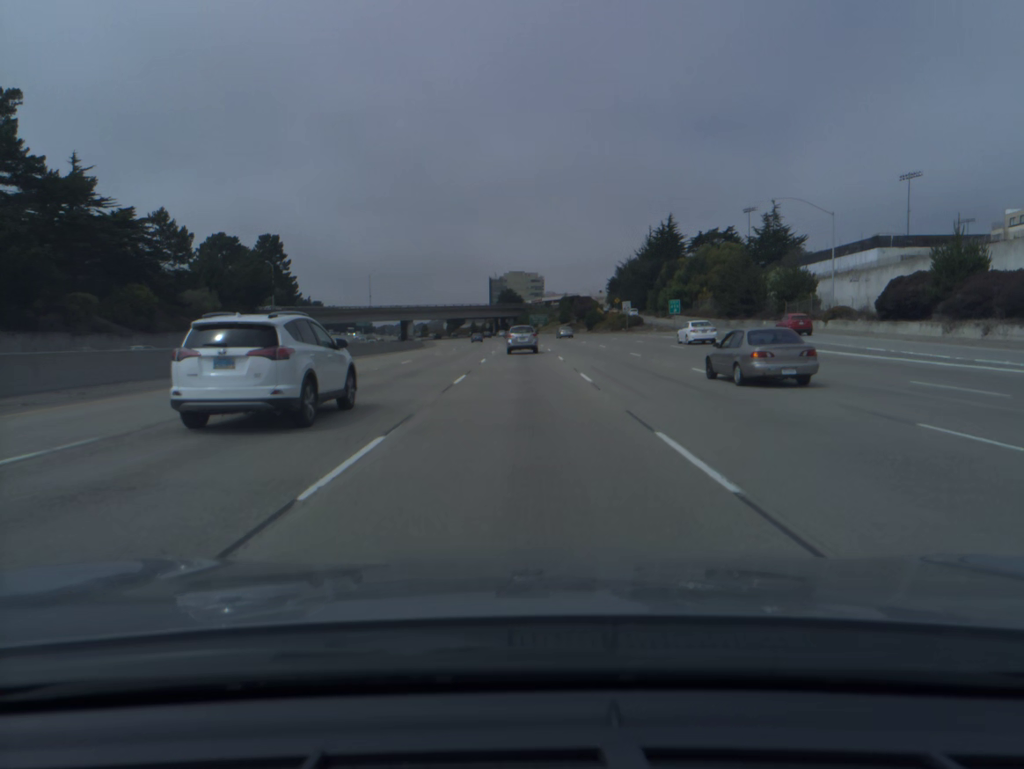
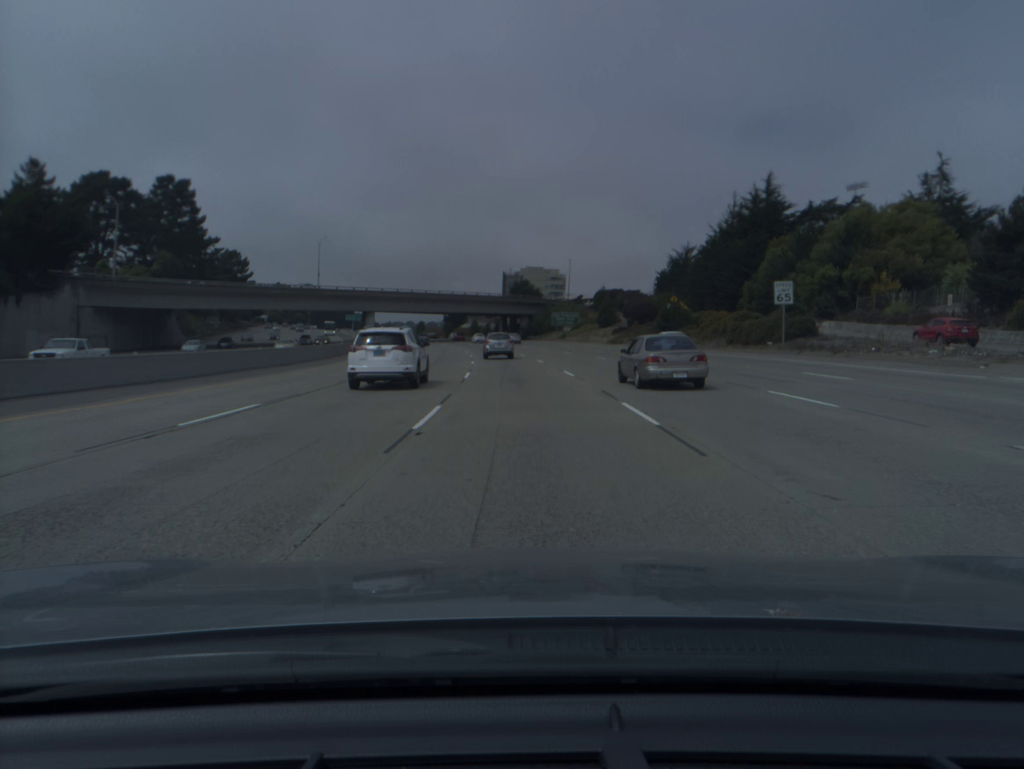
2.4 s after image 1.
(-0.5, +65.9) m; -1°
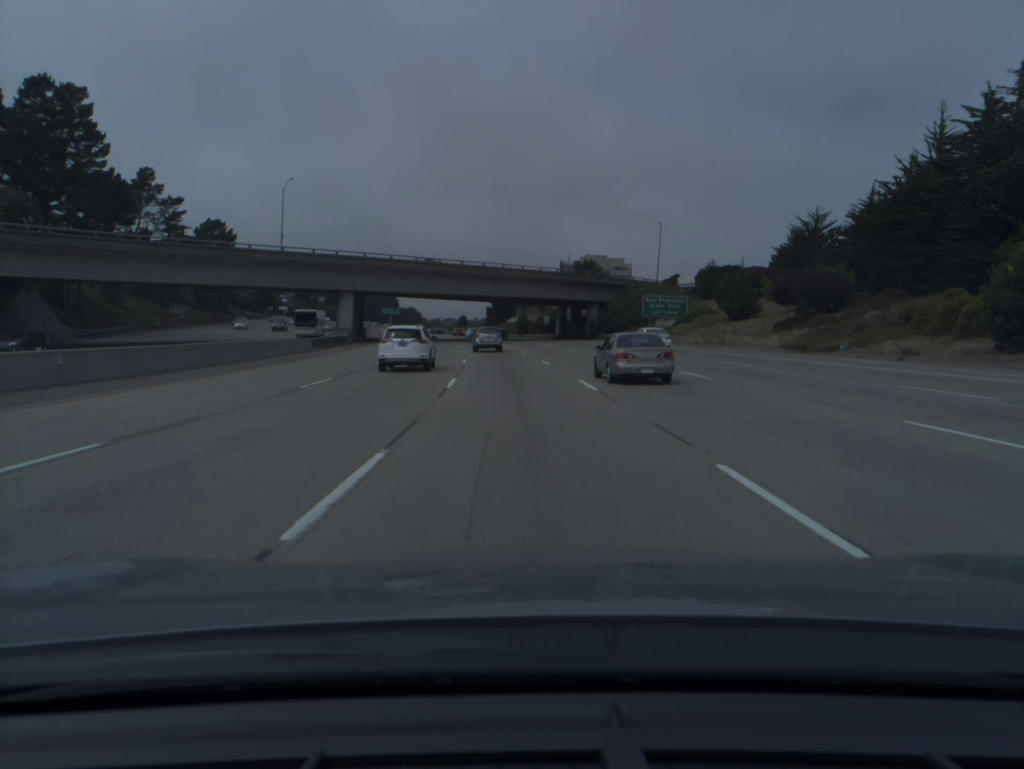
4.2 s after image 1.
(-1.5, +49.7) m; -4°
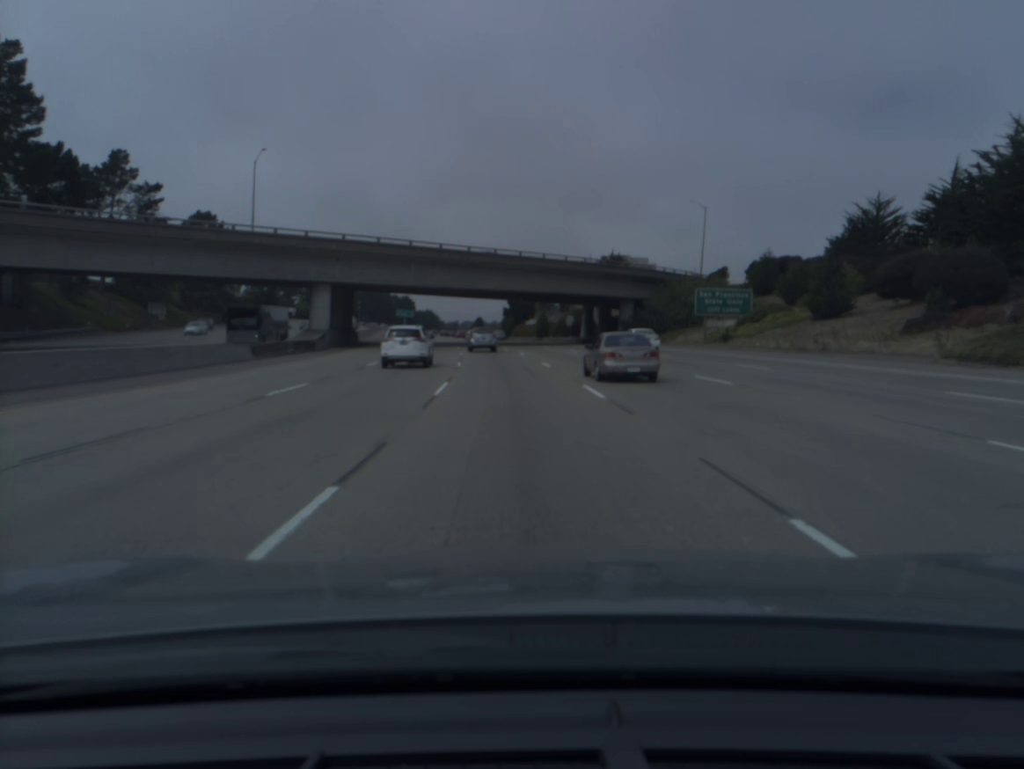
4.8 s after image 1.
(-0.2, +16.7) m; -1°
